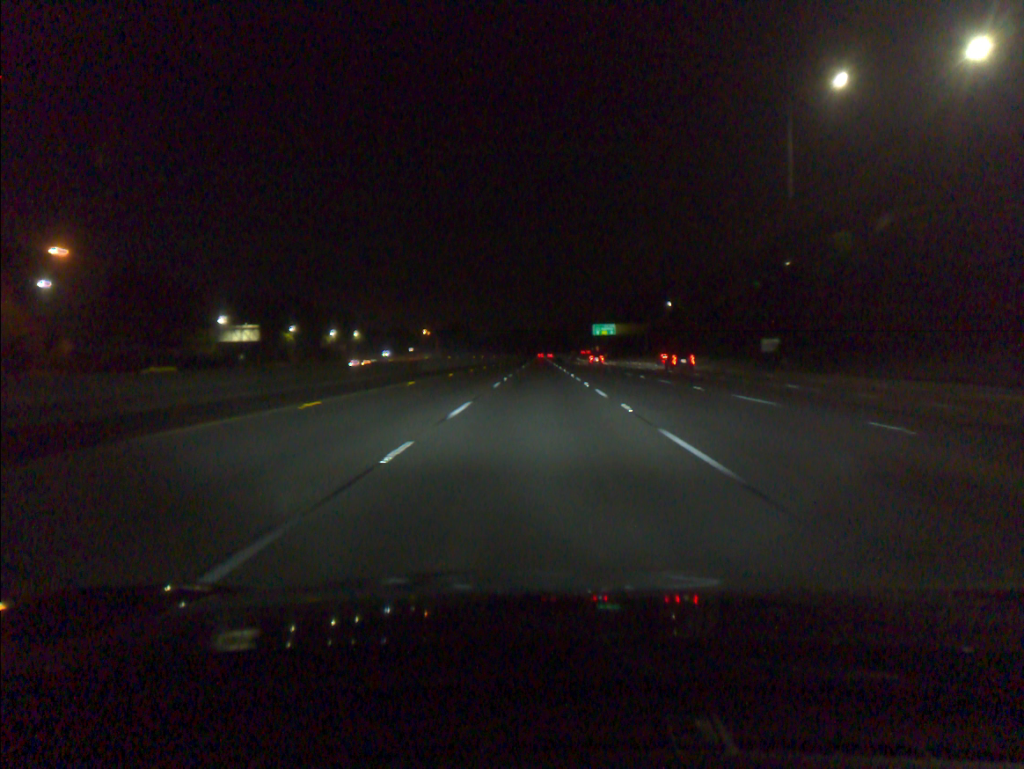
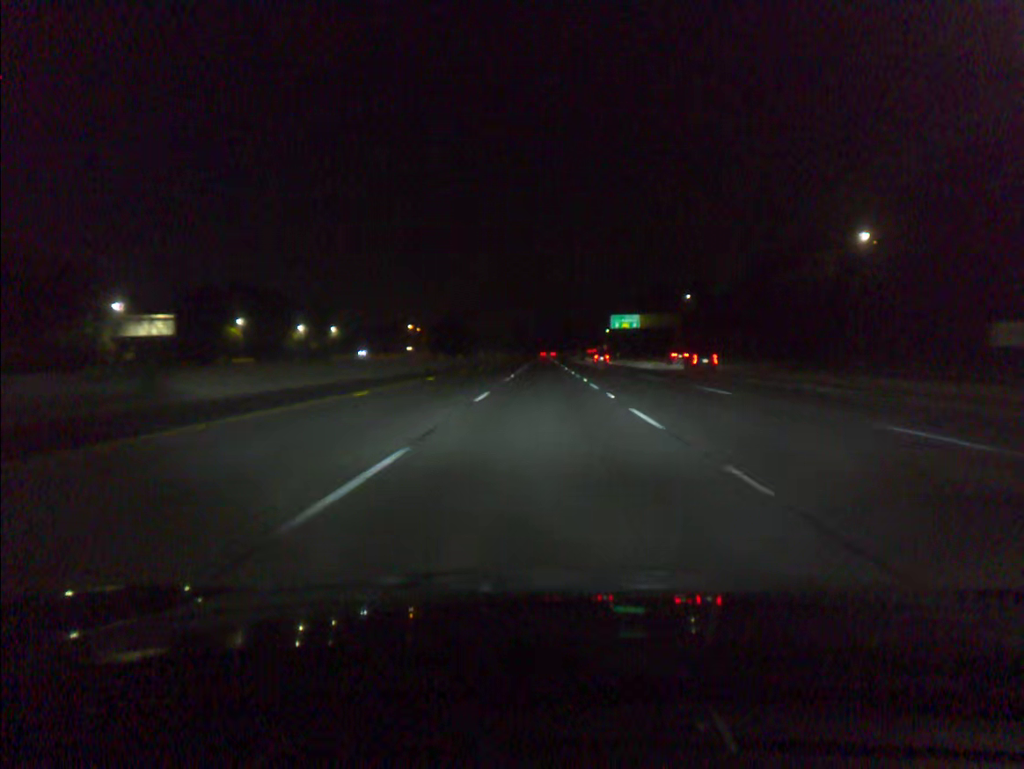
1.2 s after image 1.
(-0.1, +38.9) m; 0°
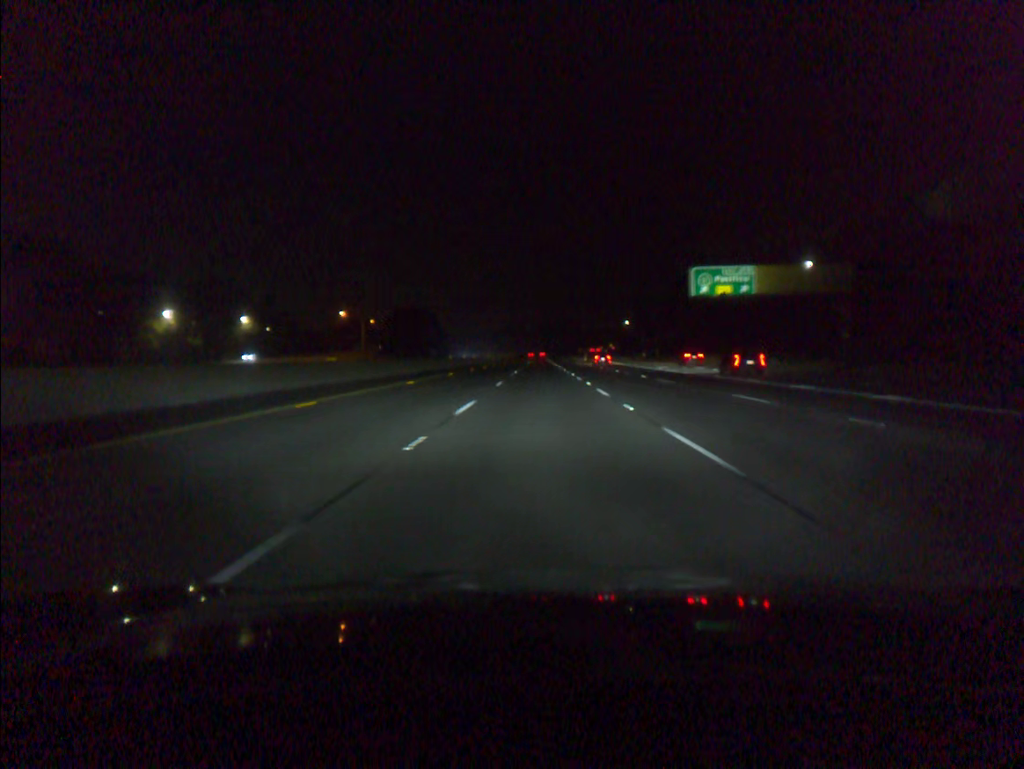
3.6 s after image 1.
(+0.2, +77.7) m; 0°
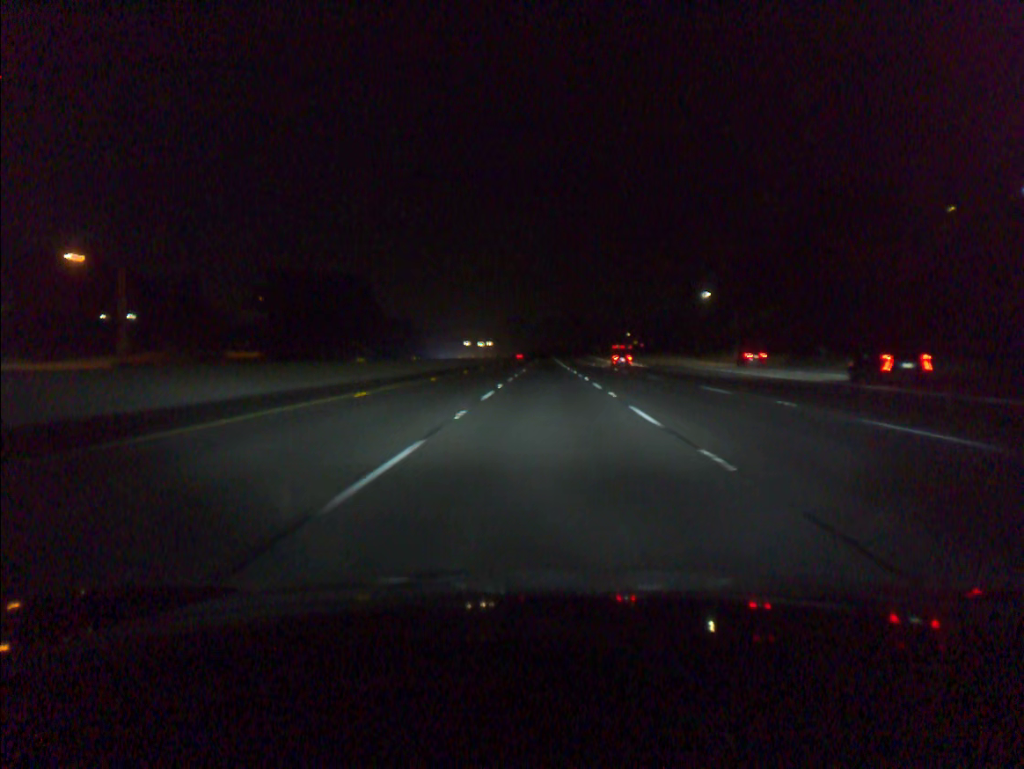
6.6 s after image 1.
(-0.2, +97.1) m; 0°
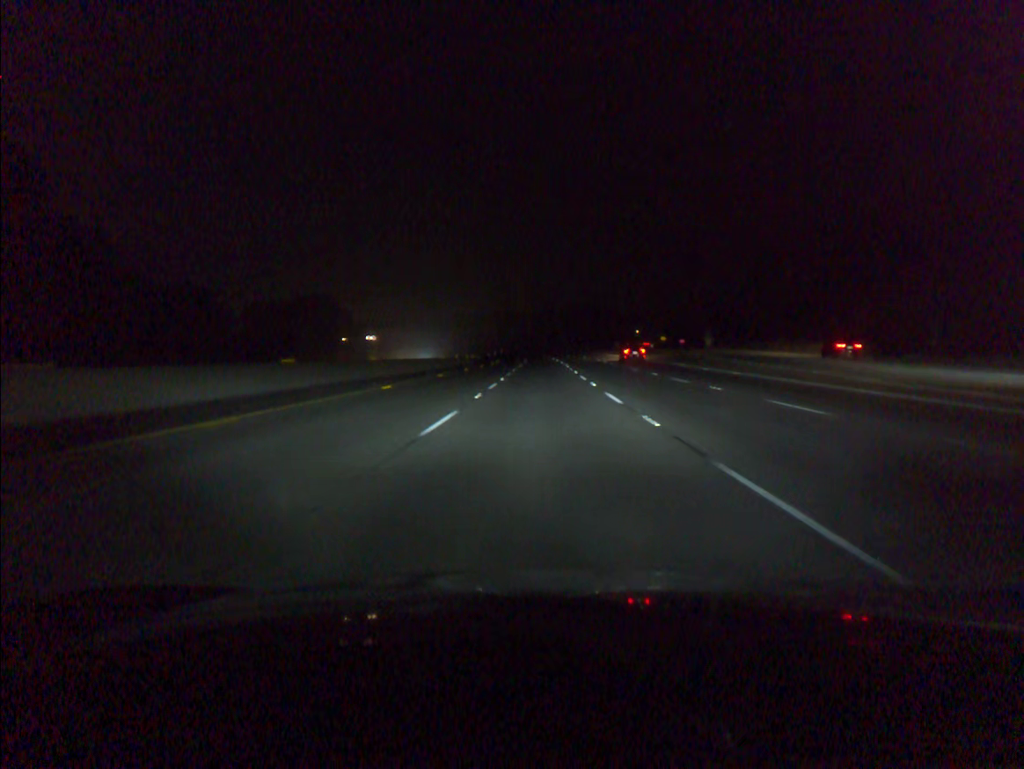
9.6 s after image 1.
(+0.6, +97.0) m; 0°
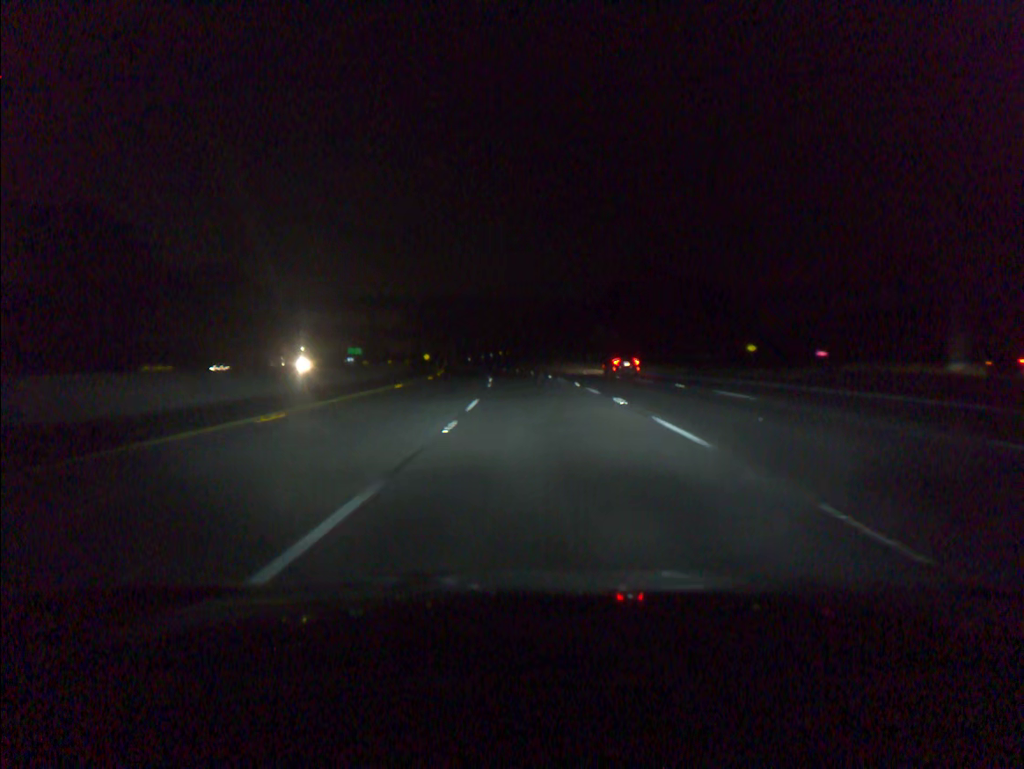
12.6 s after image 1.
(-0.6, +96.6) m; -1°
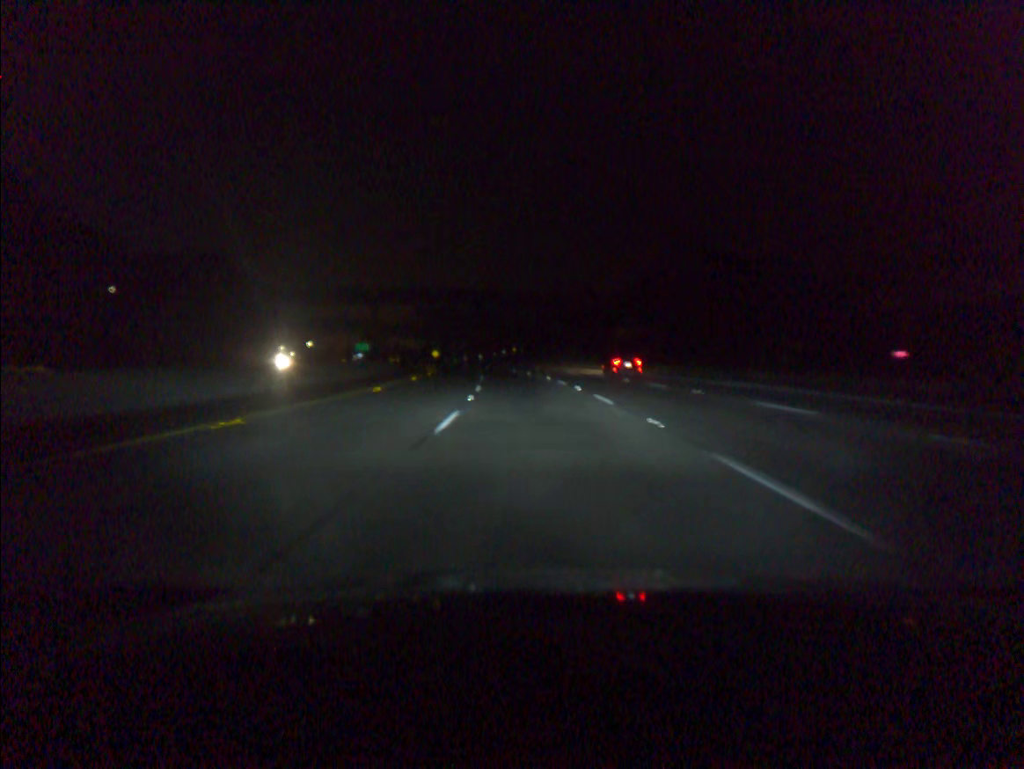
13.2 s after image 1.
(-0.2, +19.3) m; -1°
